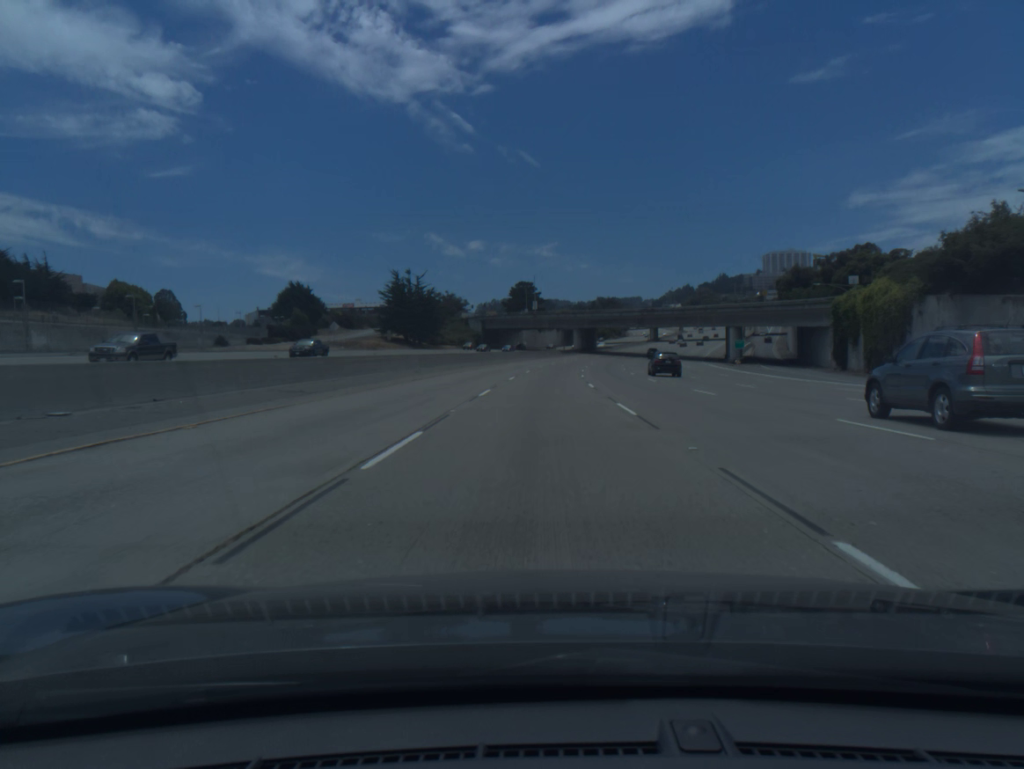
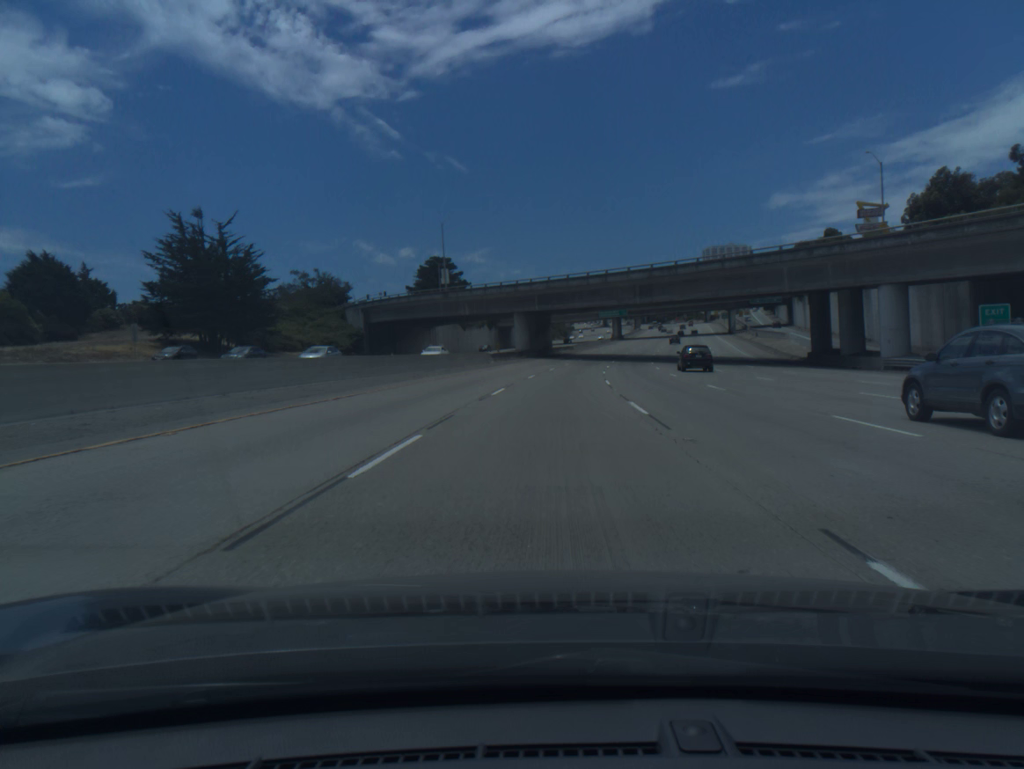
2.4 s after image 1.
(+2.1, +73.5) m; +5°
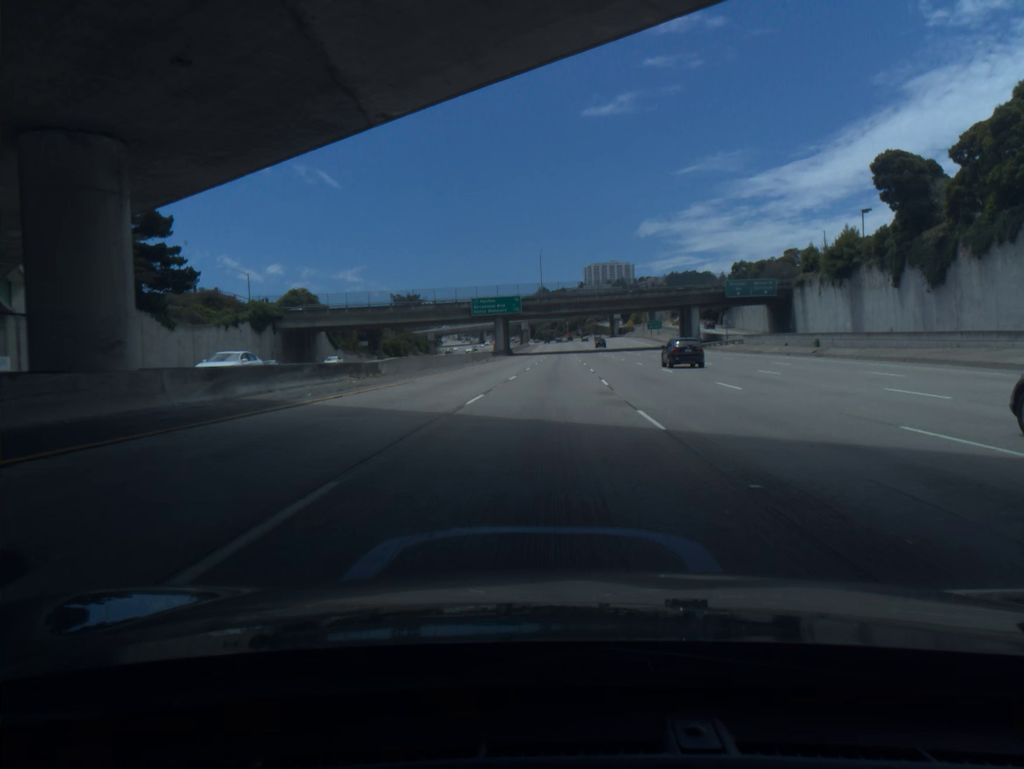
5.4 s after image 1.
(+7.2, +91.2) m; +9°
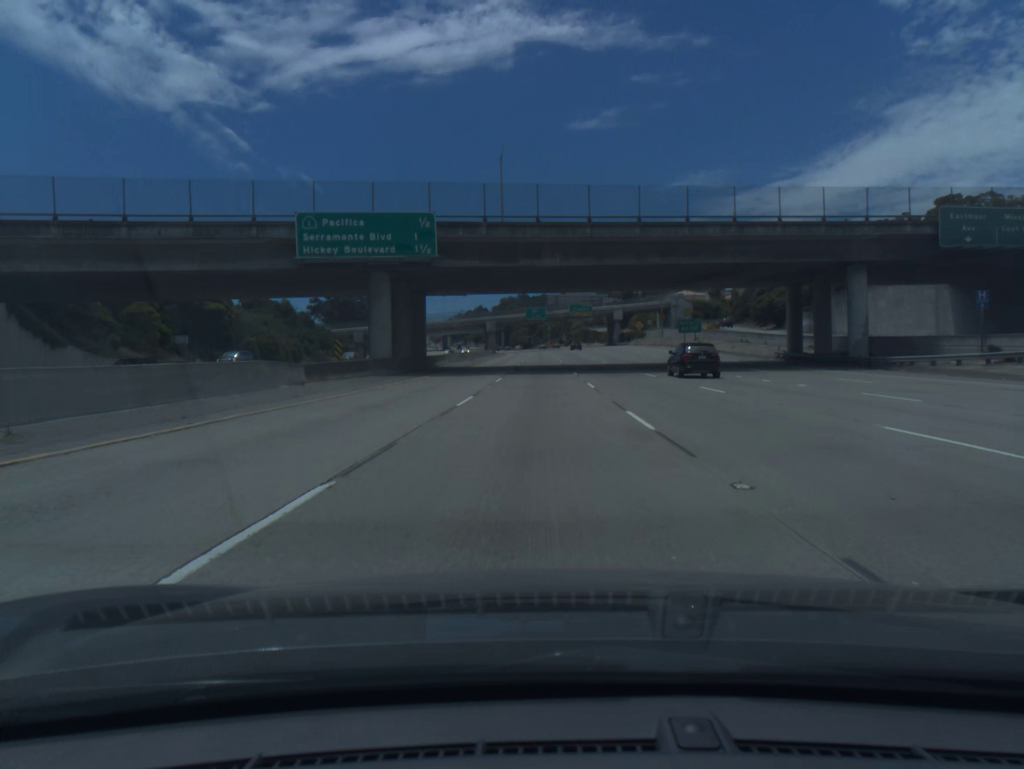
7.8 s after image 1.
(+1.8, +72.6) m; +2°
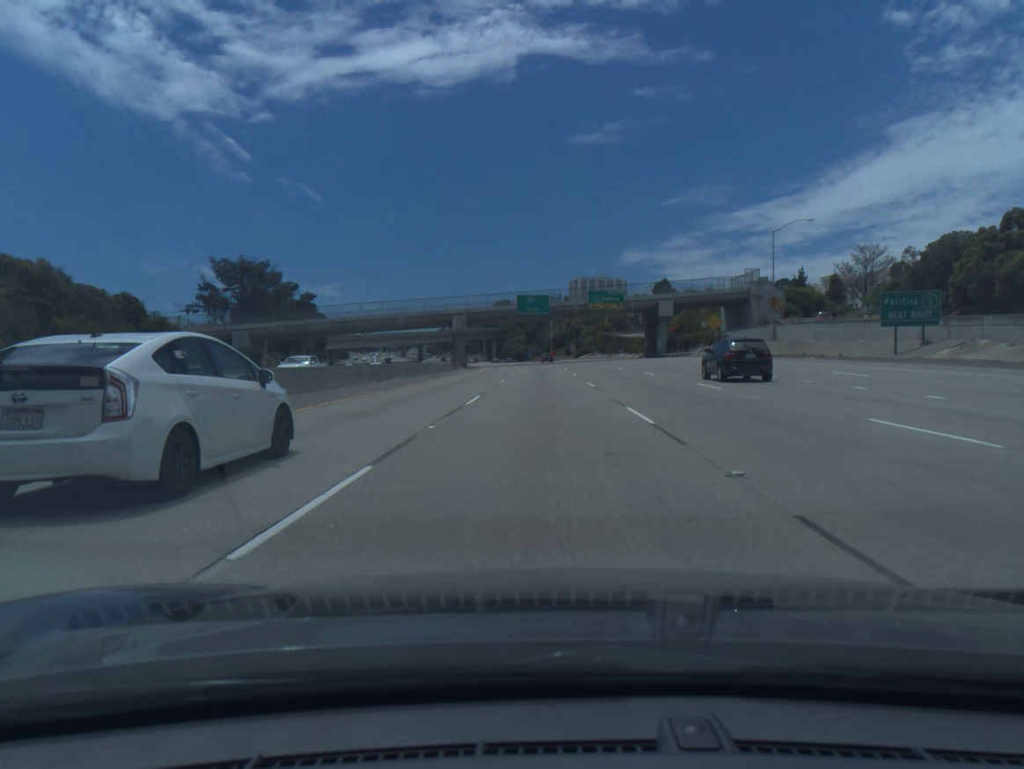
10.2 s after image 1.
(0.0, +72.1) m; 0°
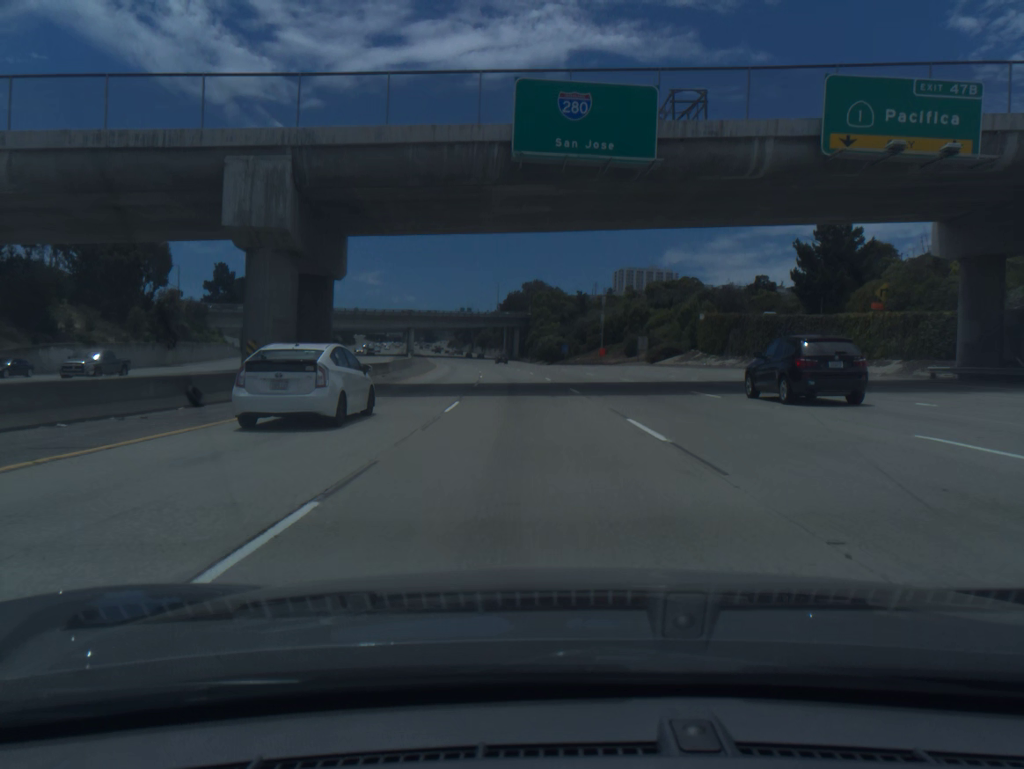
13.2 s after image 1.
(-1.1, +89.7) m; -3°
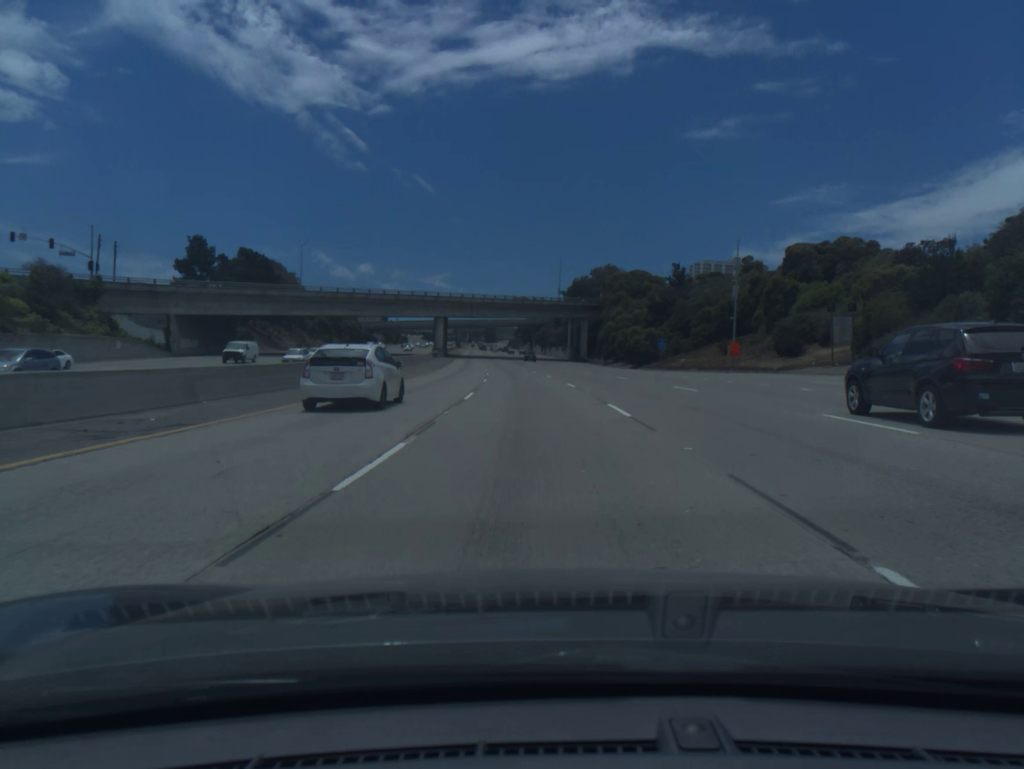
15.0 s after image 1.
(-2.2, +54.0) m; -5°
